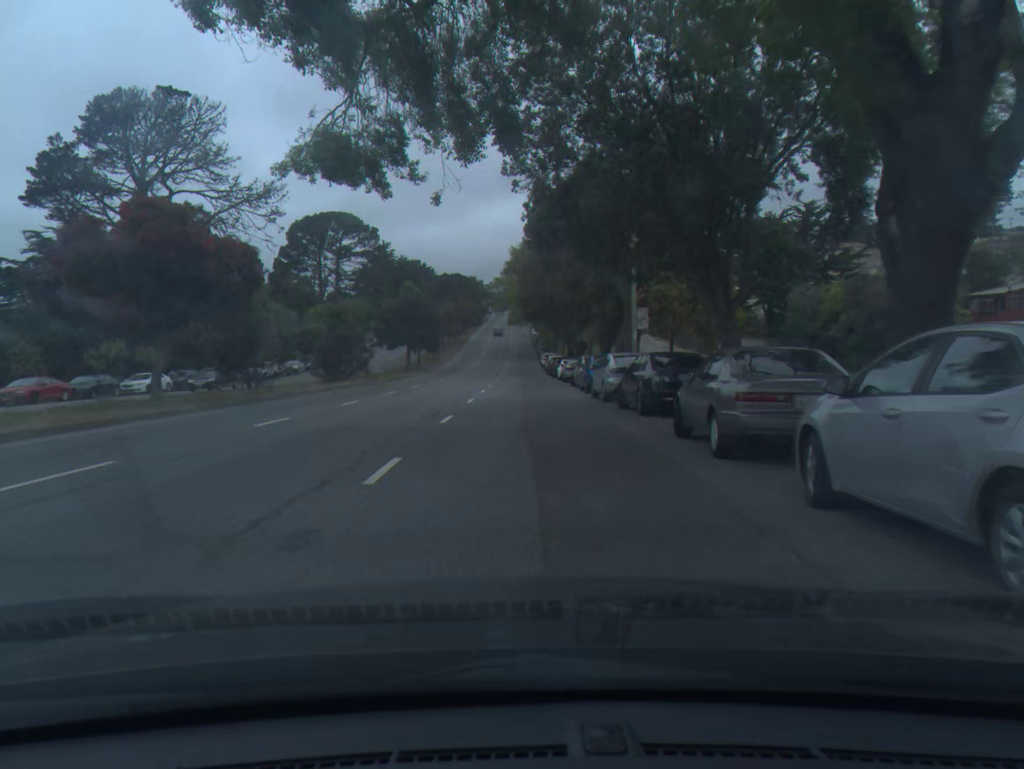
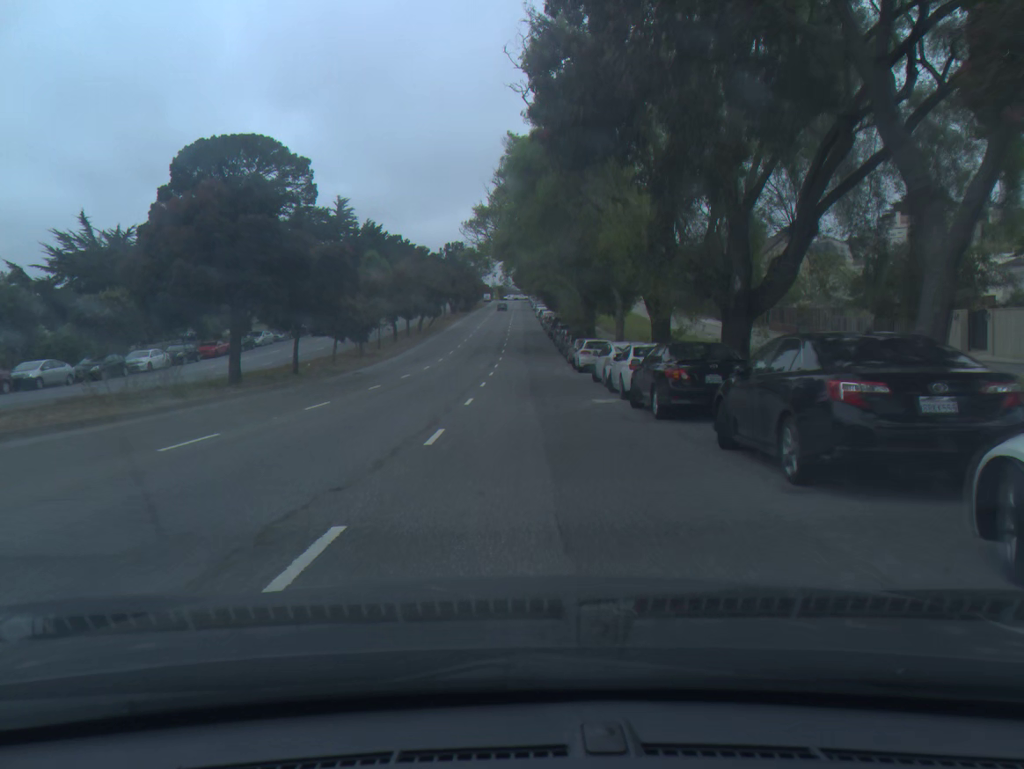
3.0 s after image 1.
(-0.3, +47.9) m; 0°
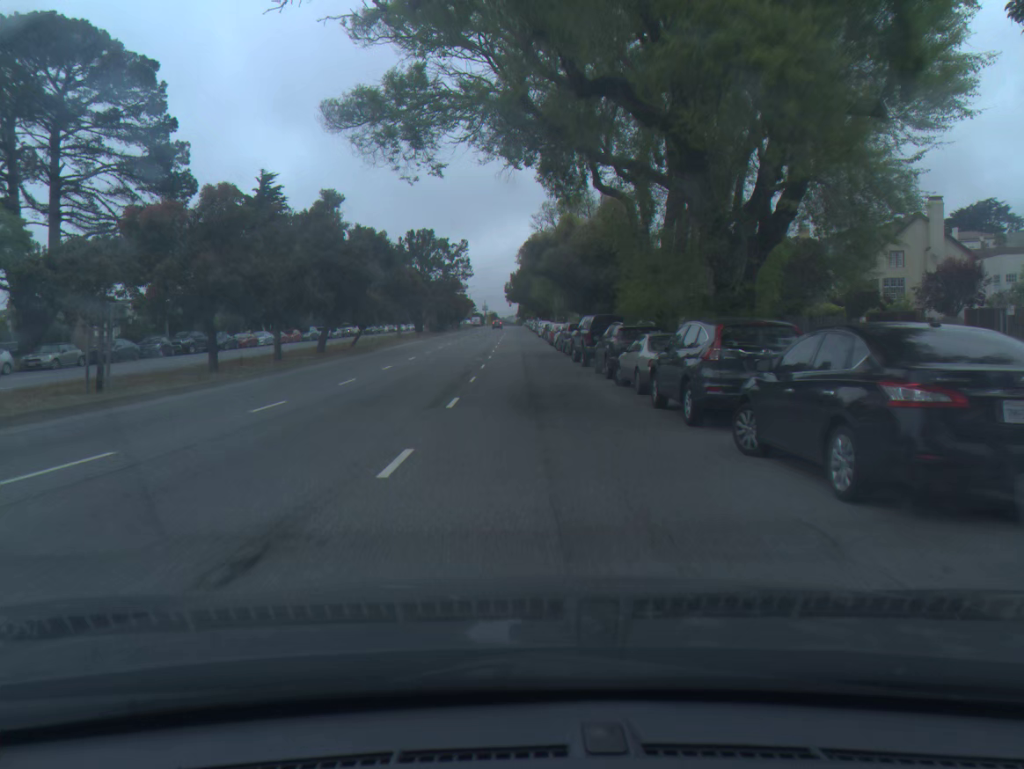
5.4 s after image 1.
(0.0, +39.5) m; 0°
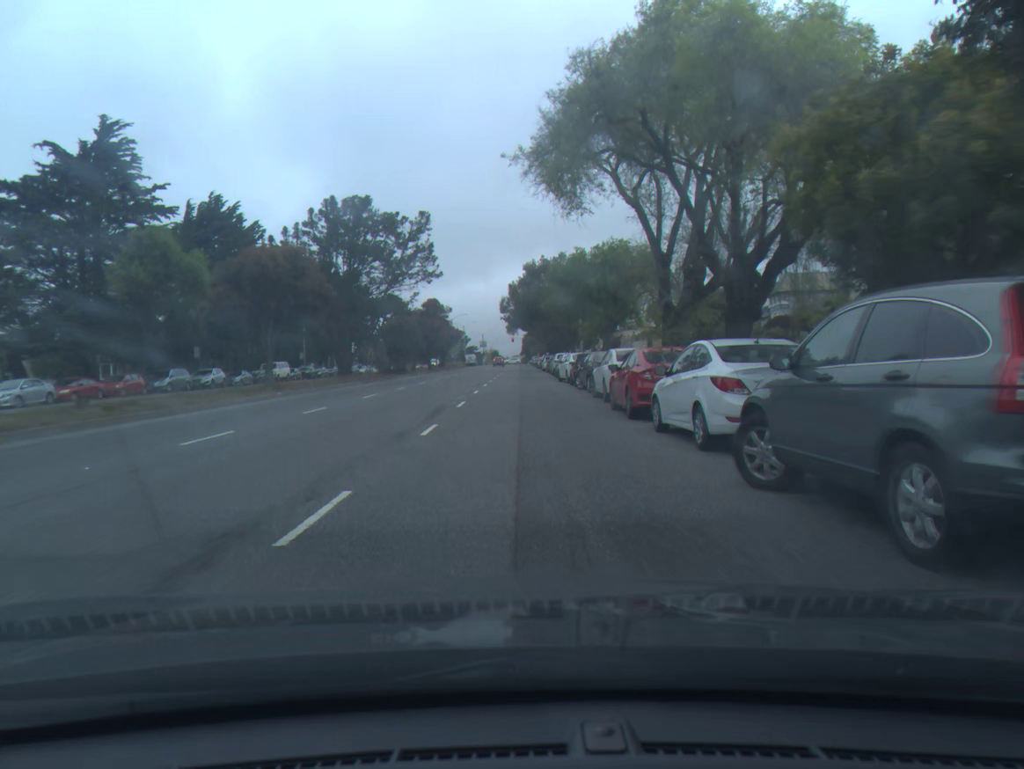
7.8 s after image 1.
(+0.1, +38.3) m; 0°
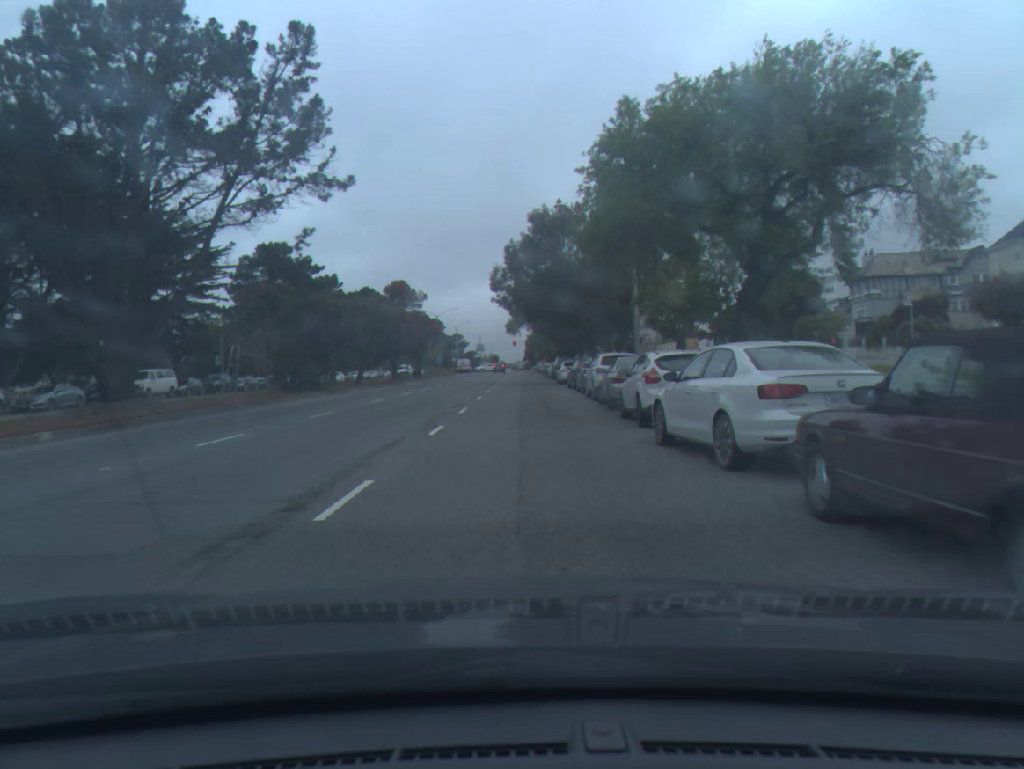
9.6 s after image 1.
(0.0, +28.5) m; 0°
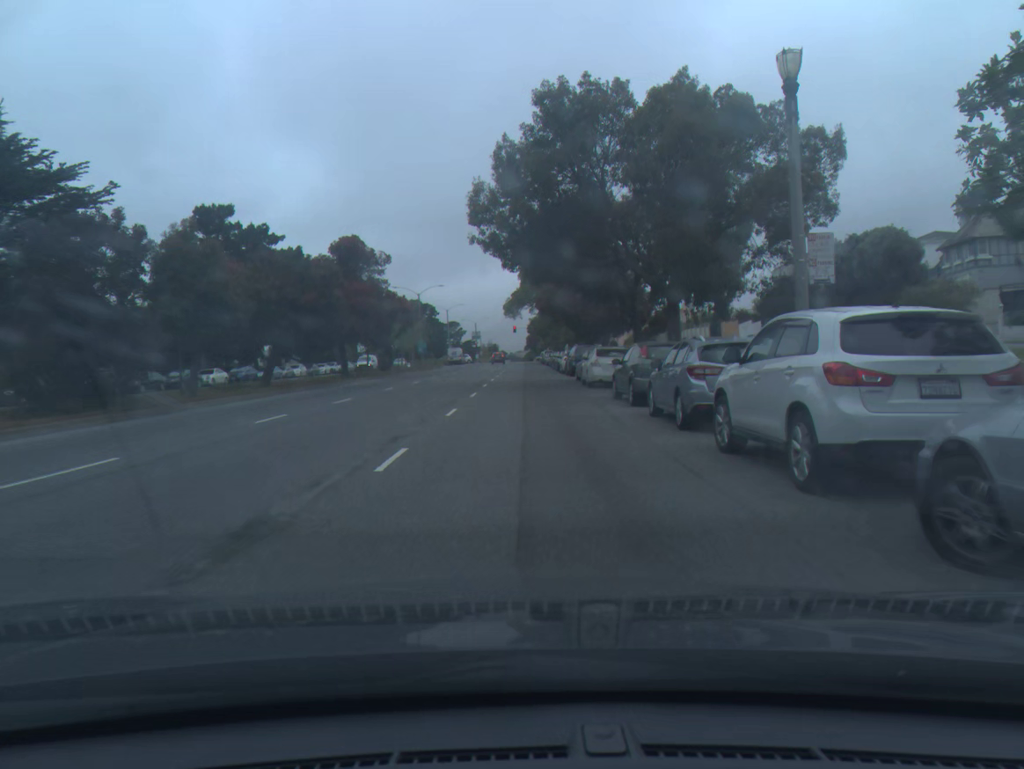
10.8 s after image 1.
(0.0, +19.0) m; 0°
